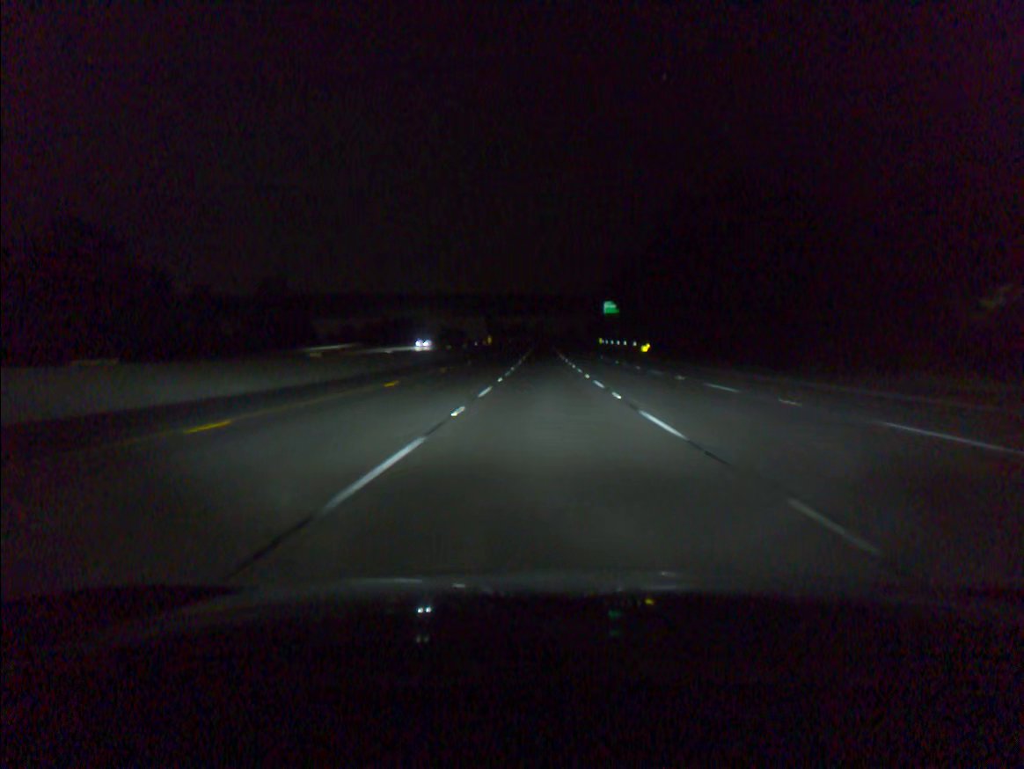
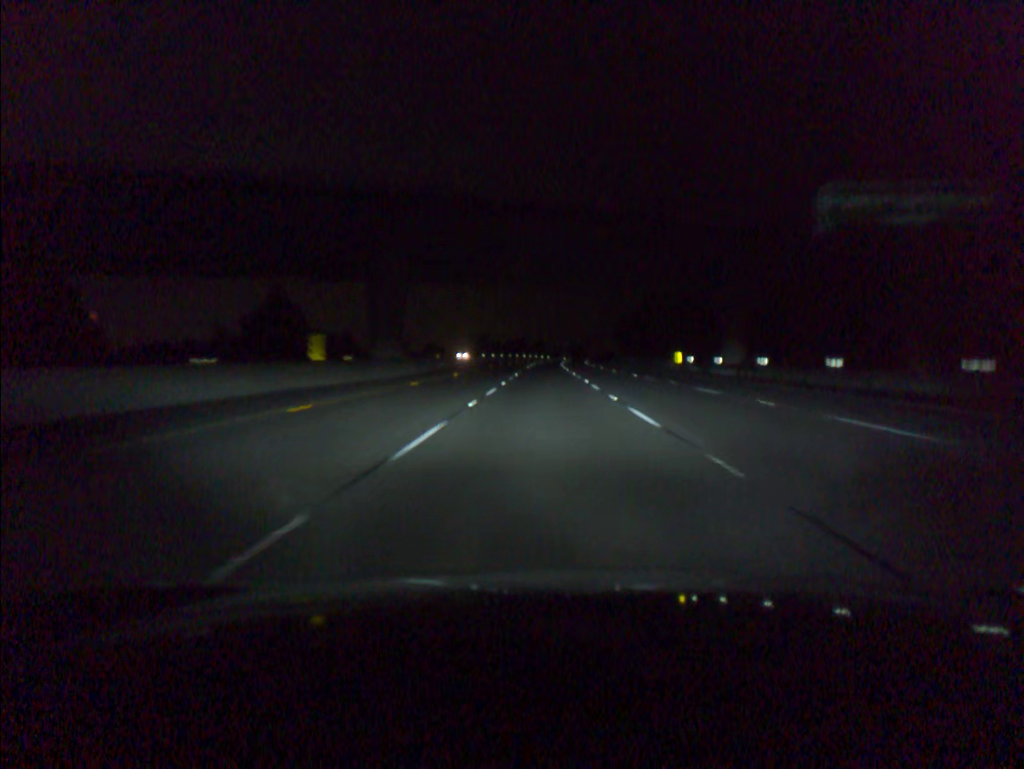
(+0.1, +97.4) m; 0°
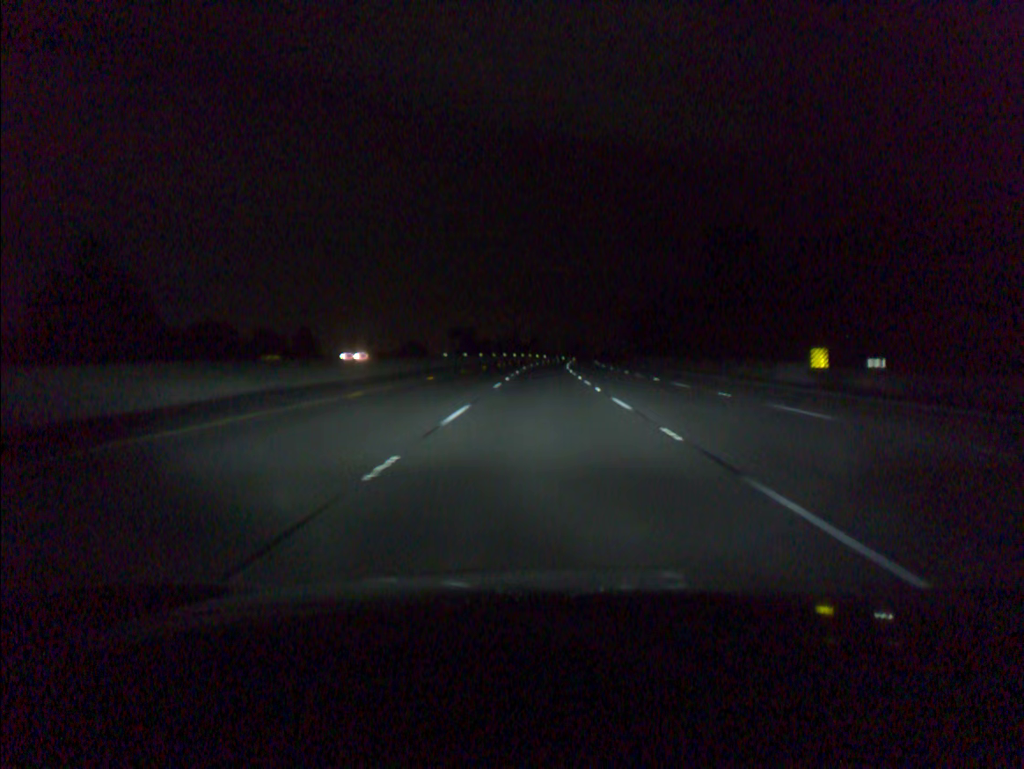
(+0.1, +38.7) m; 0°
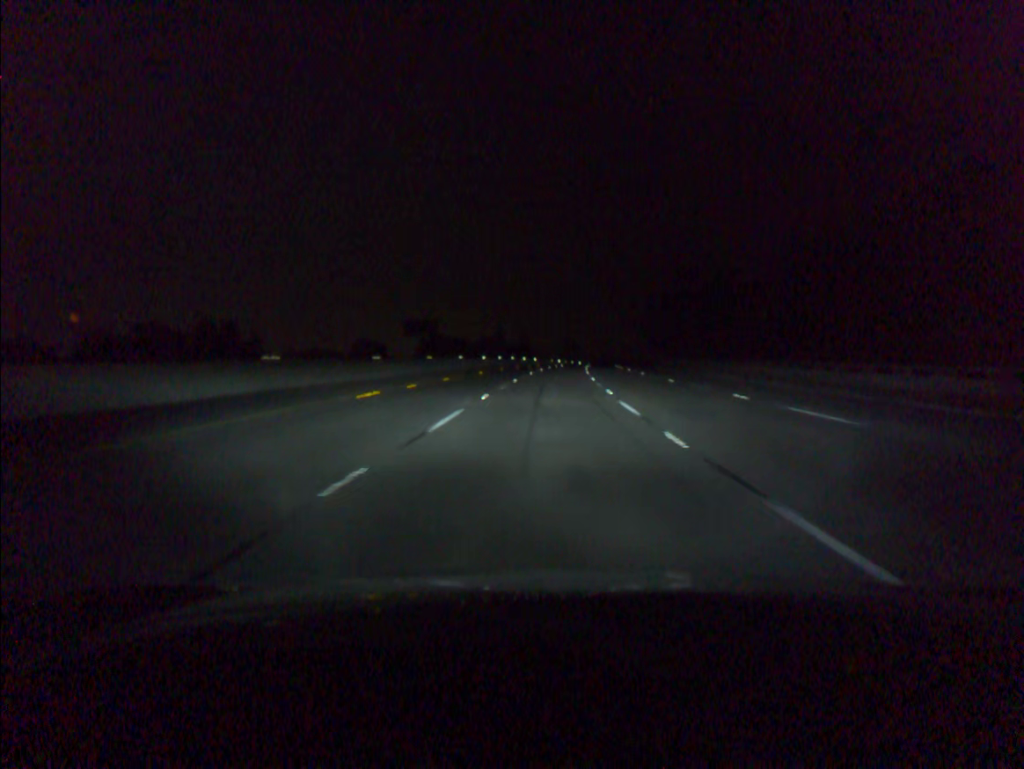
(+0.3, +58.0) m; +1°
